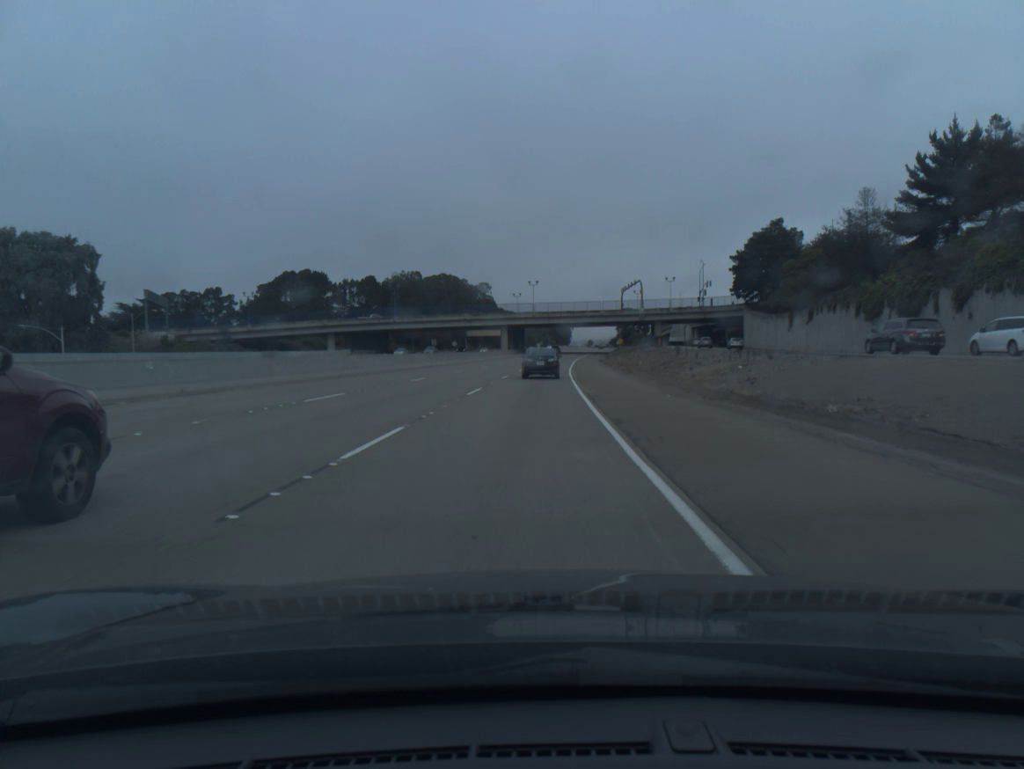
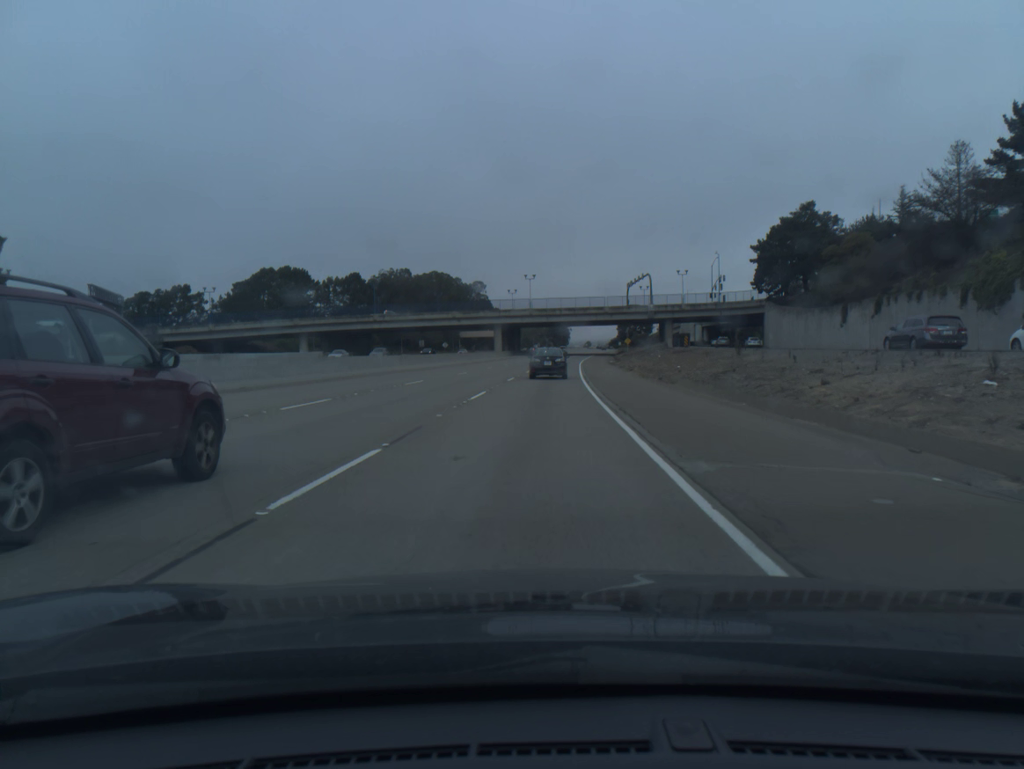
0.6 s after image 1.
(0.0, +17.1) m; 0°
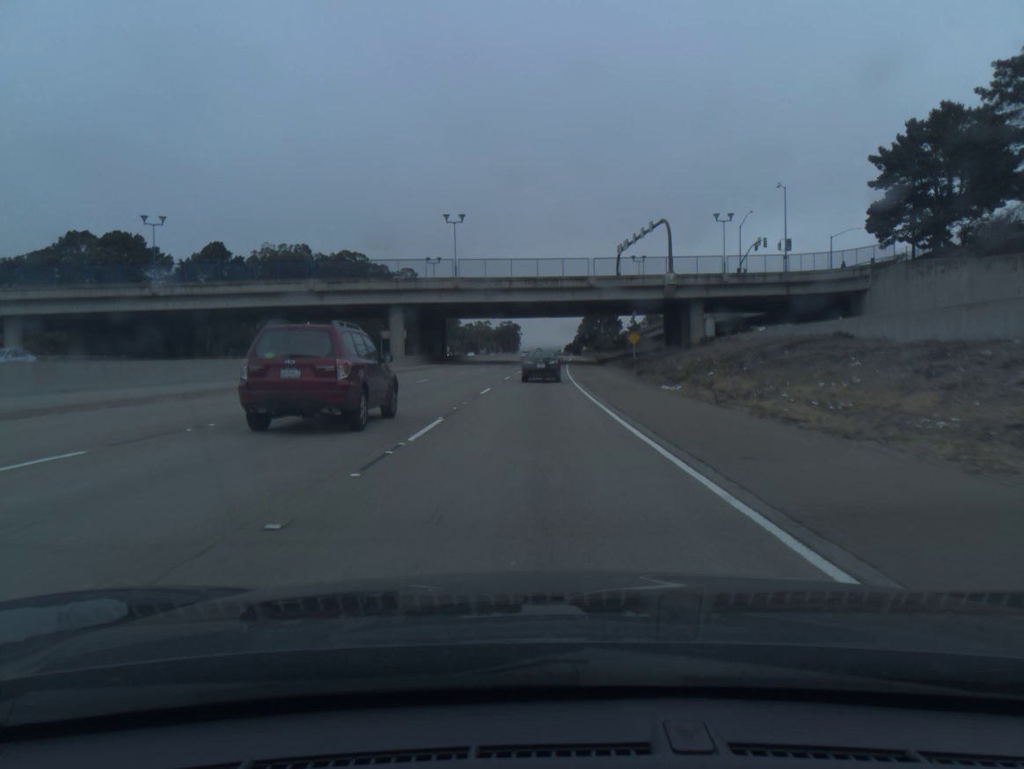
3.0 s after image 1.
(+2.1, +67.7) m; +4°
